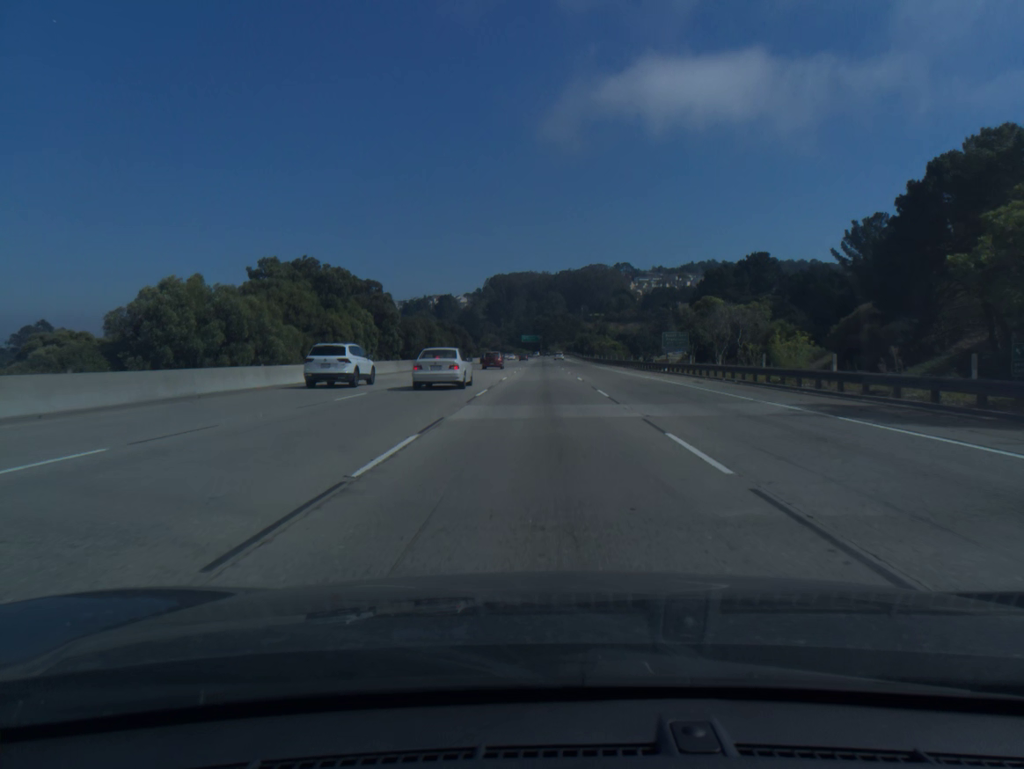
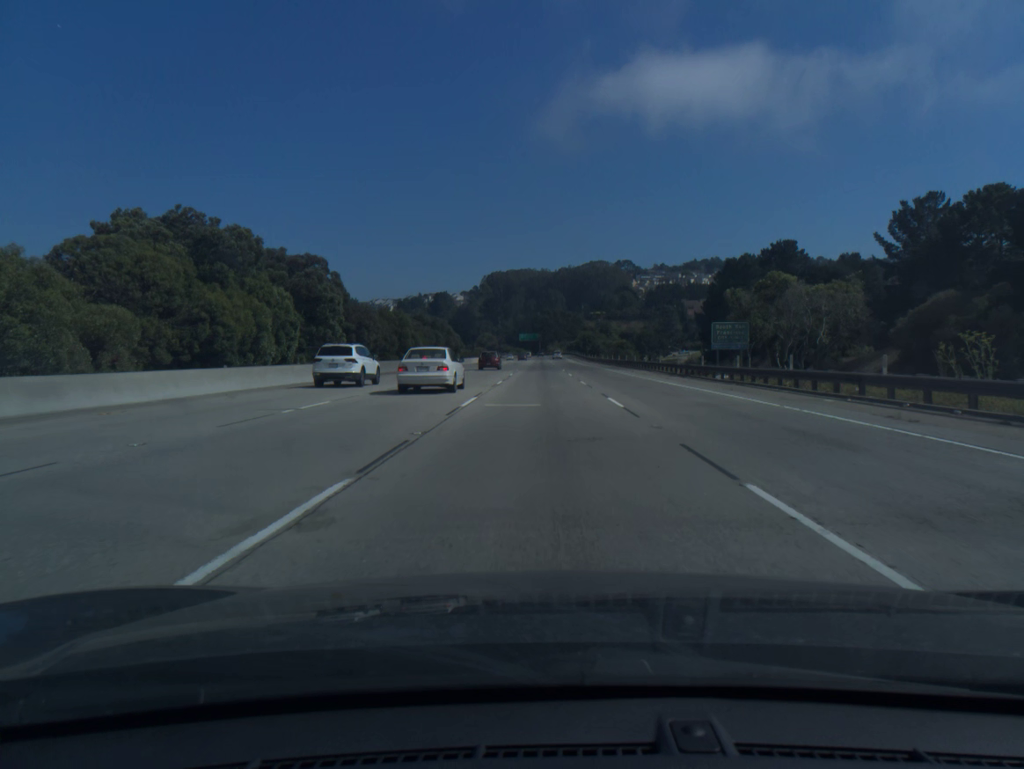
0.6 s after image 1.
(0.0, +18.8) m; 0°
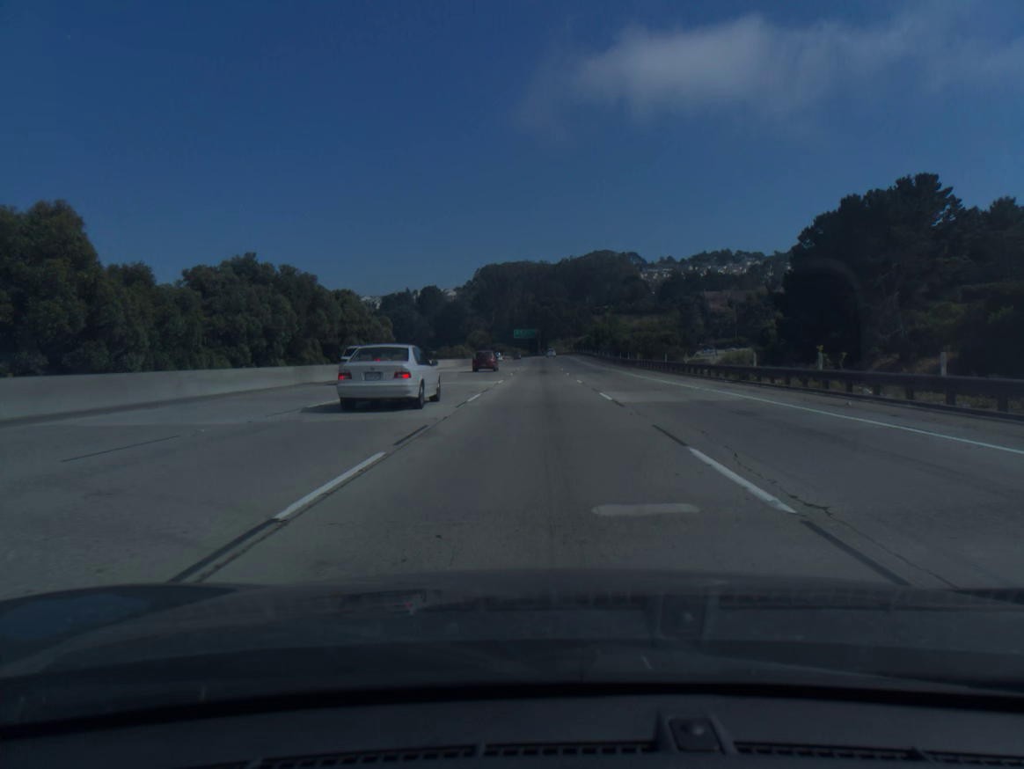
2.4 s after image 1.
(+0.1, +56.3) m; 0°
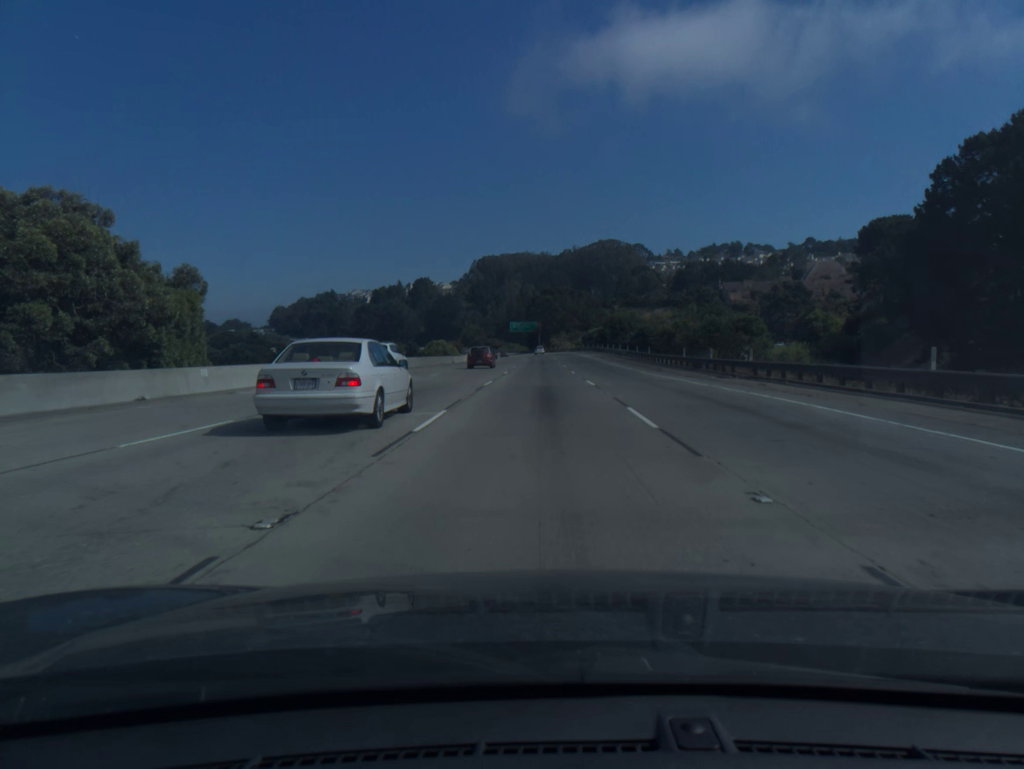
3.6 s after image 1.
(0.0, +37.6) m; 0°
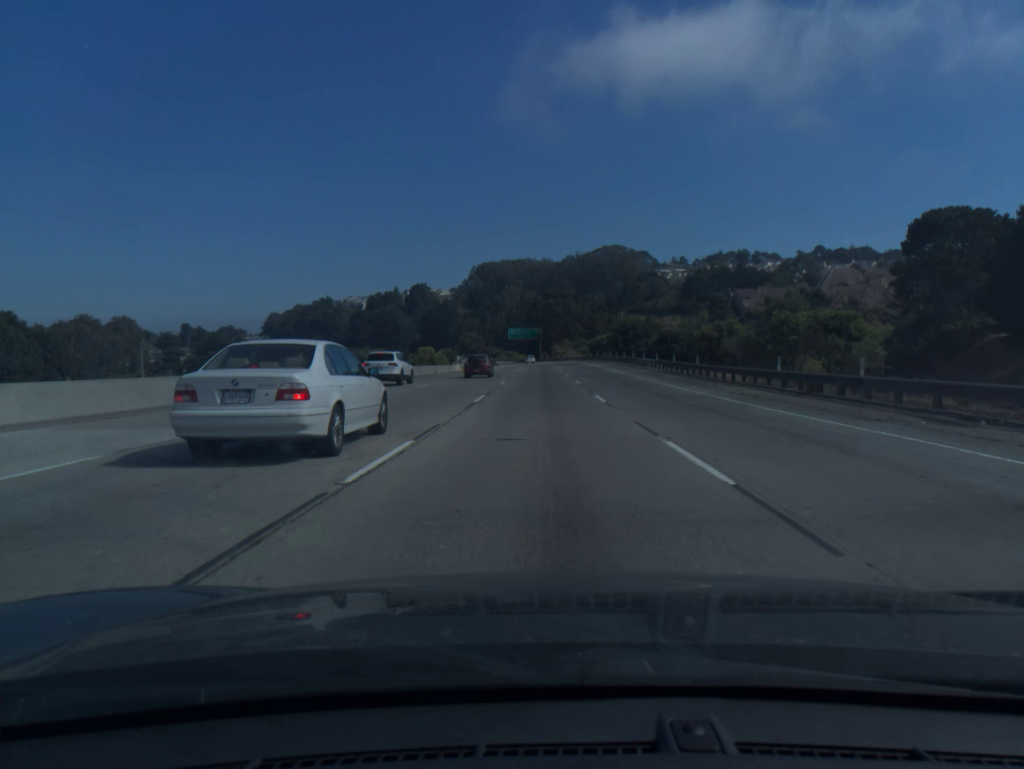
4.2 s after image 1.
(0.0, +18.9) m; 0°
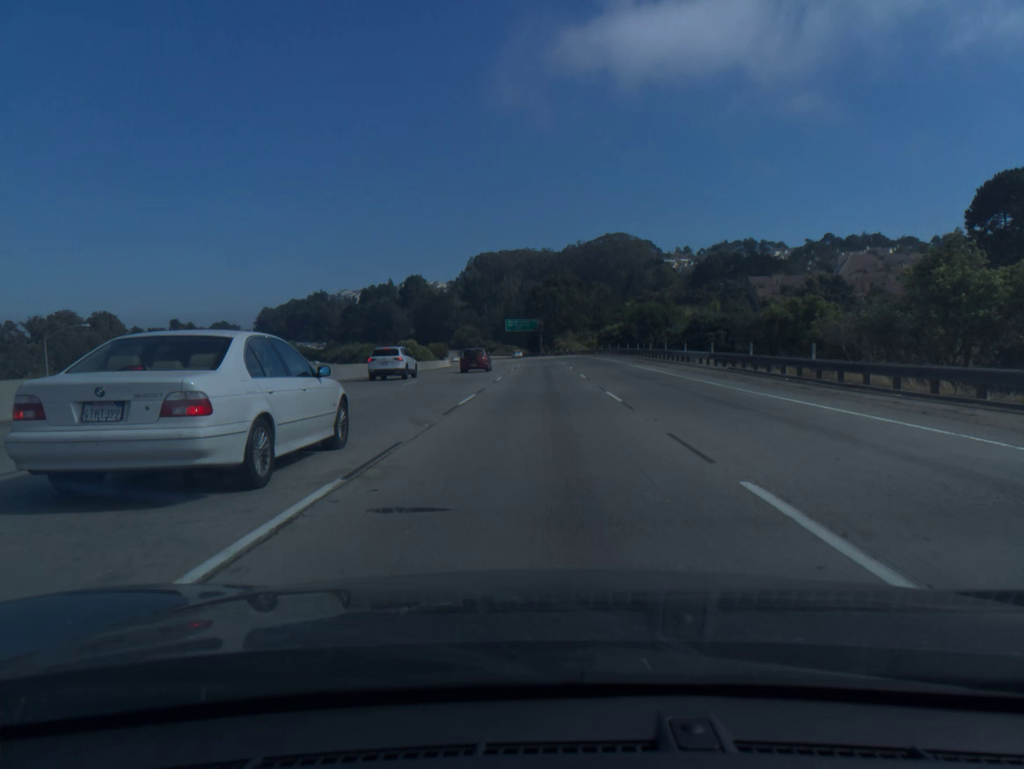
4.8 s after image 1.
(0.0, +18.8) m; 0°
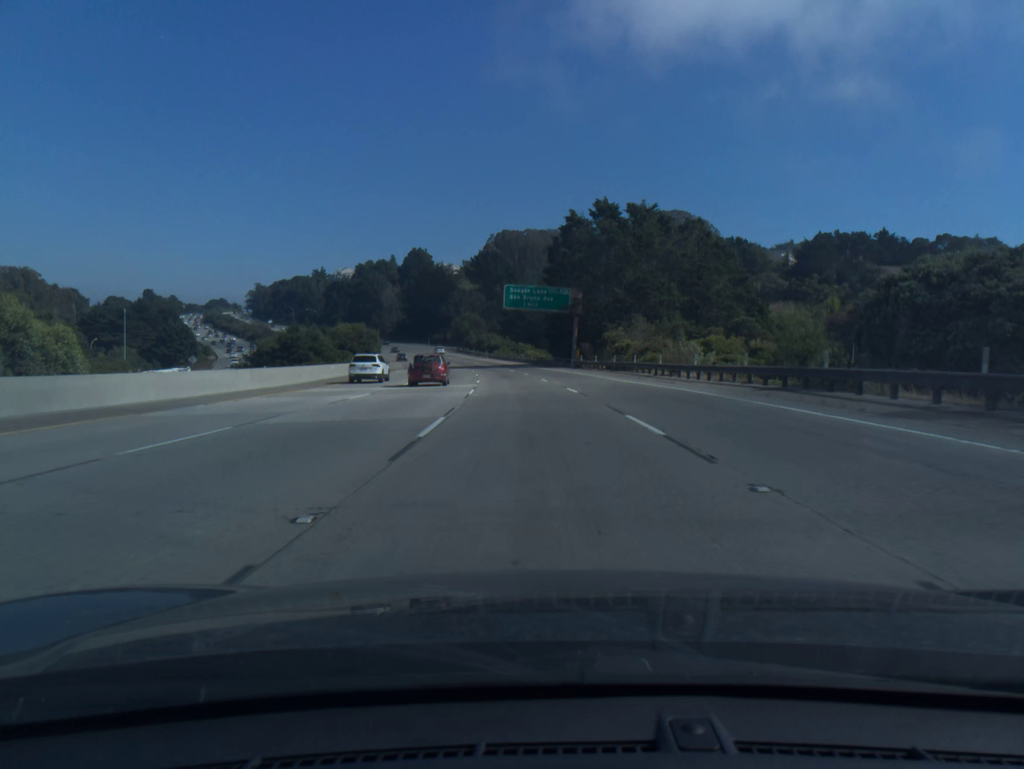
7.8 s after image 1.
(-0.6, +93.8) m; -2°
